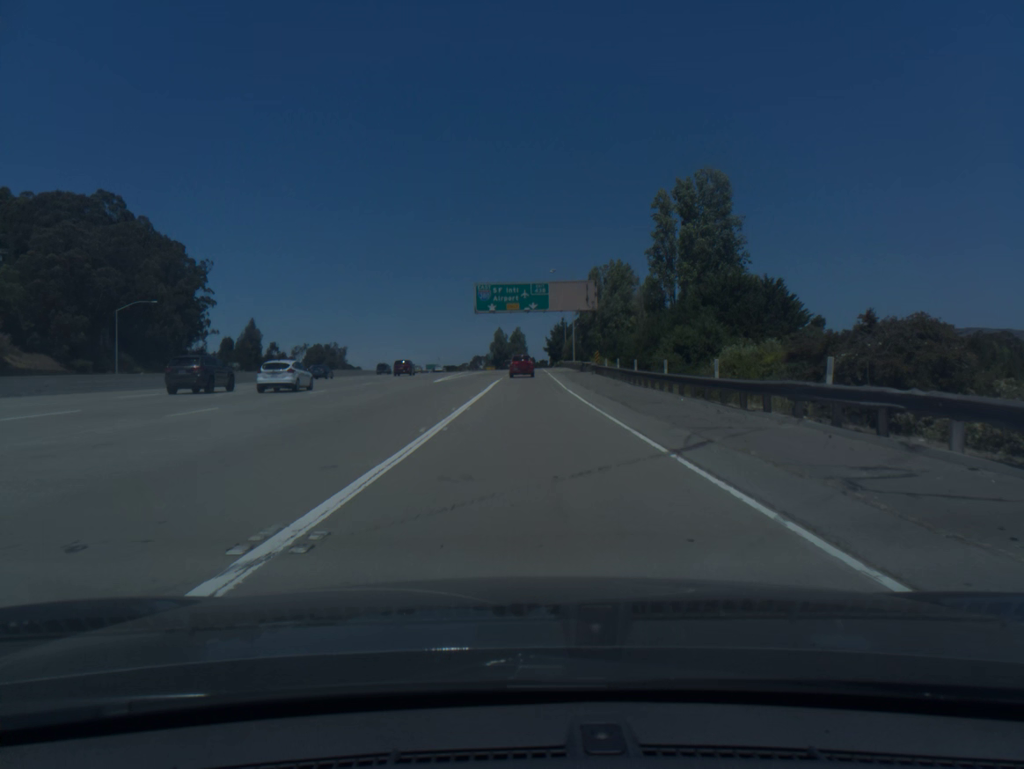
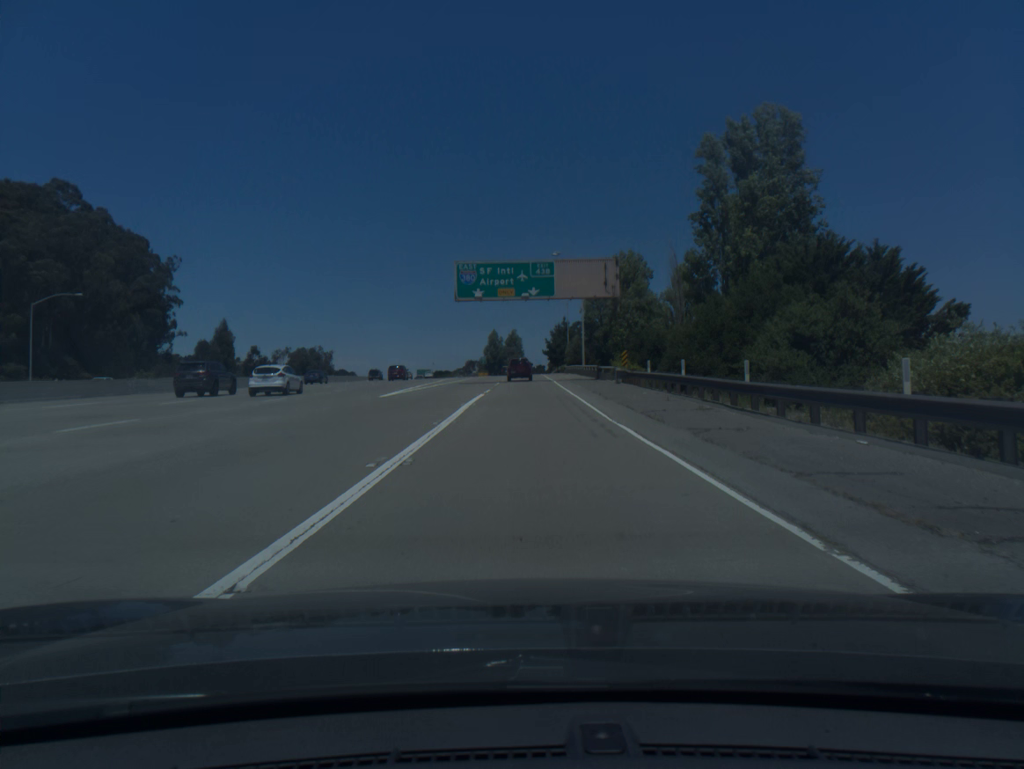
(+0.1, +18.3) m; 0°
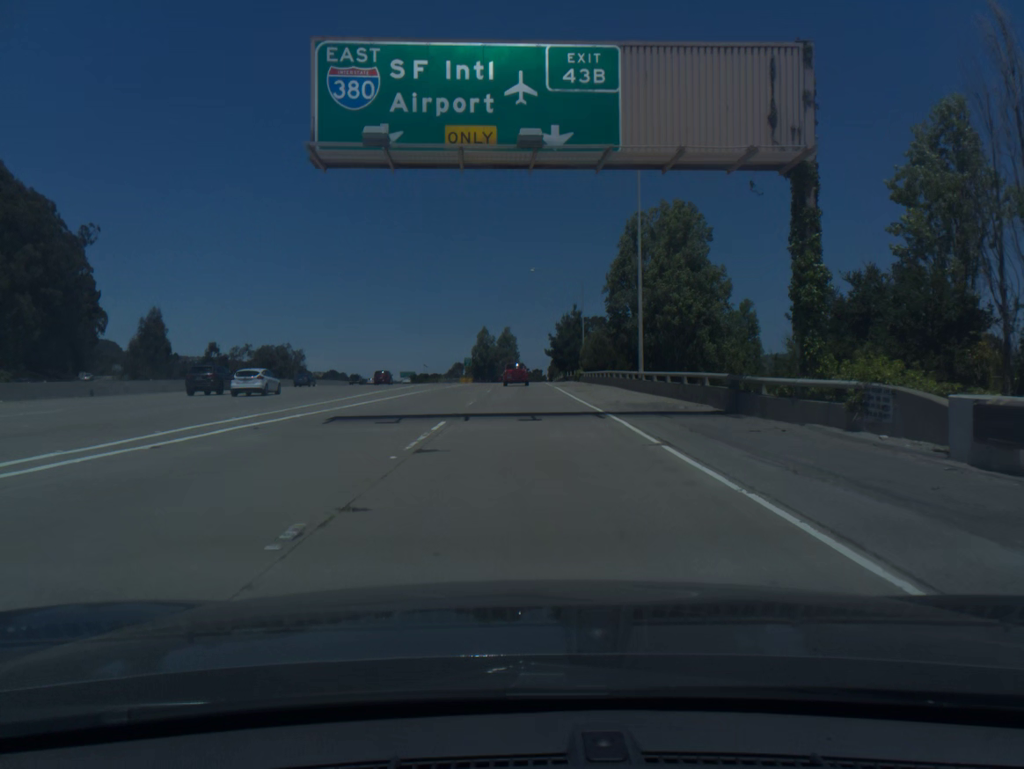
(+0.1, +36.2) m; 0°
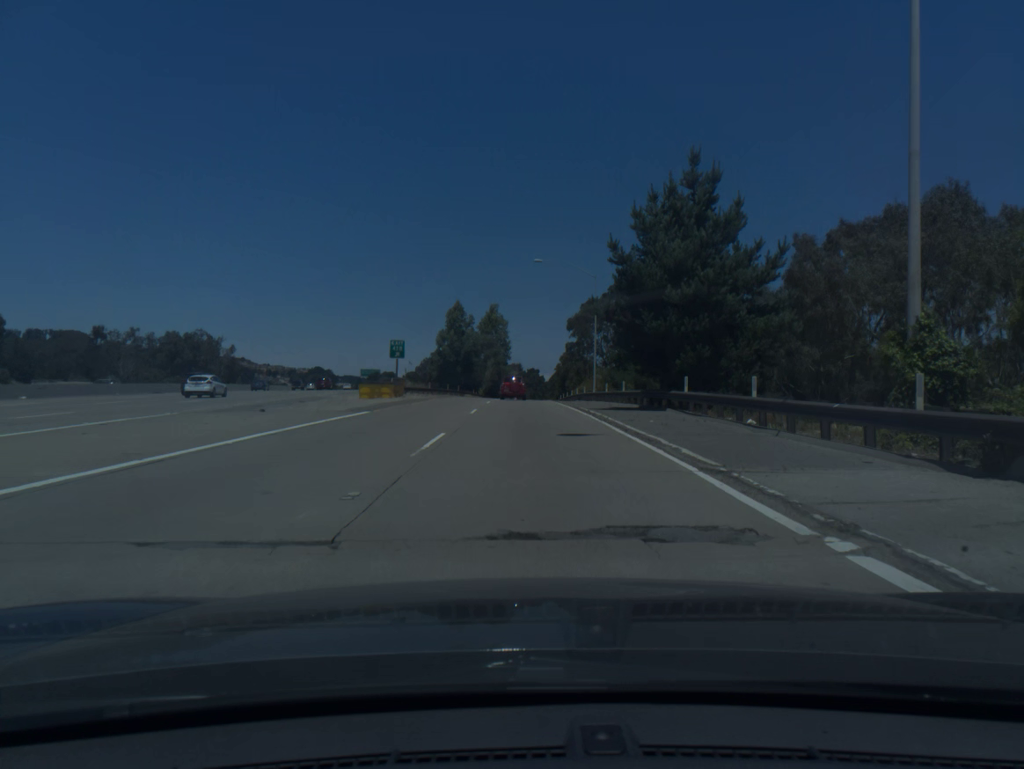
(+0.3, +71.5) m; +1°
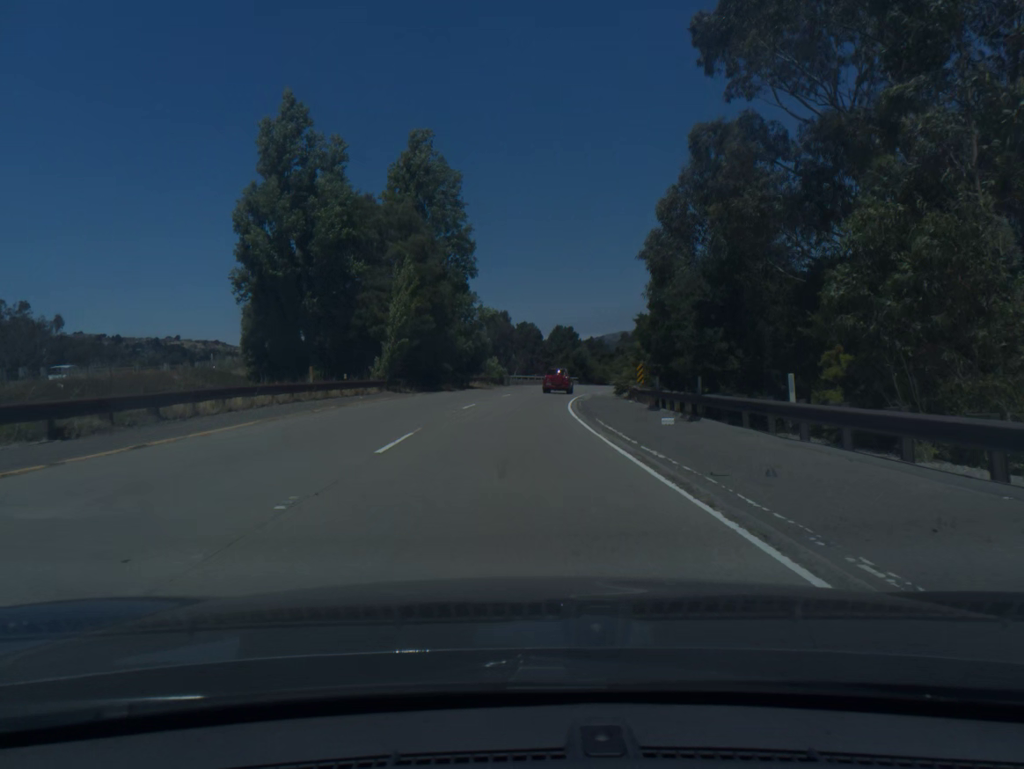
(+0.6, +88.1) m; +1°
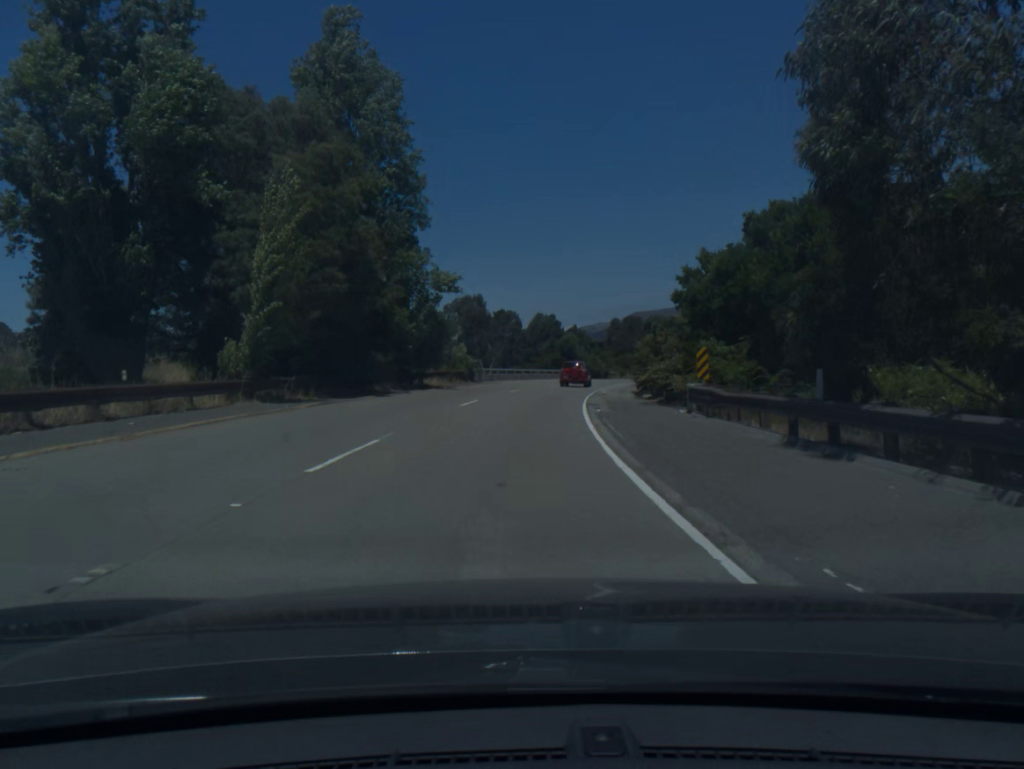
(+0.1, +17.4) m; +1°
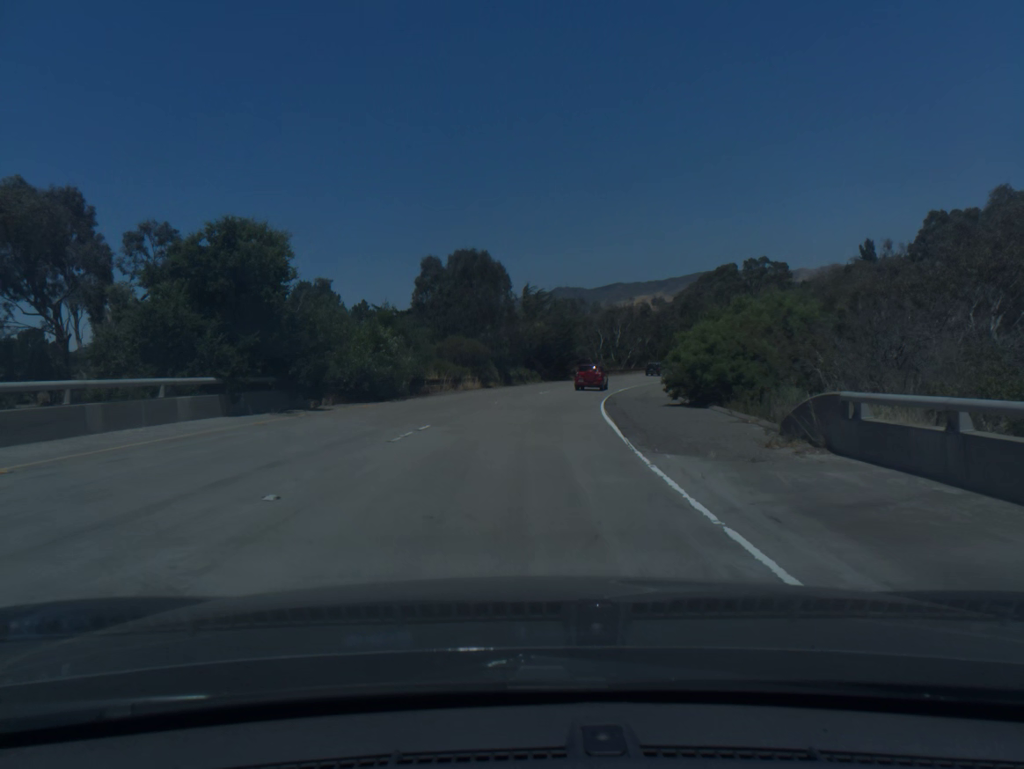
(+7.4, +68.6) m; +13°
